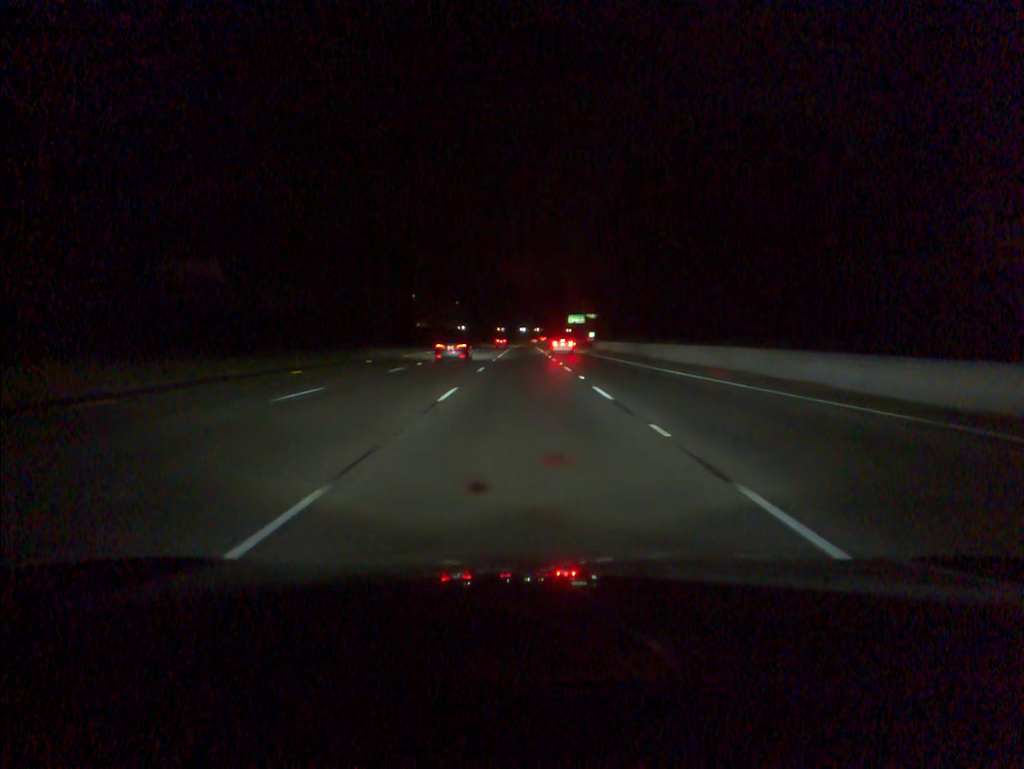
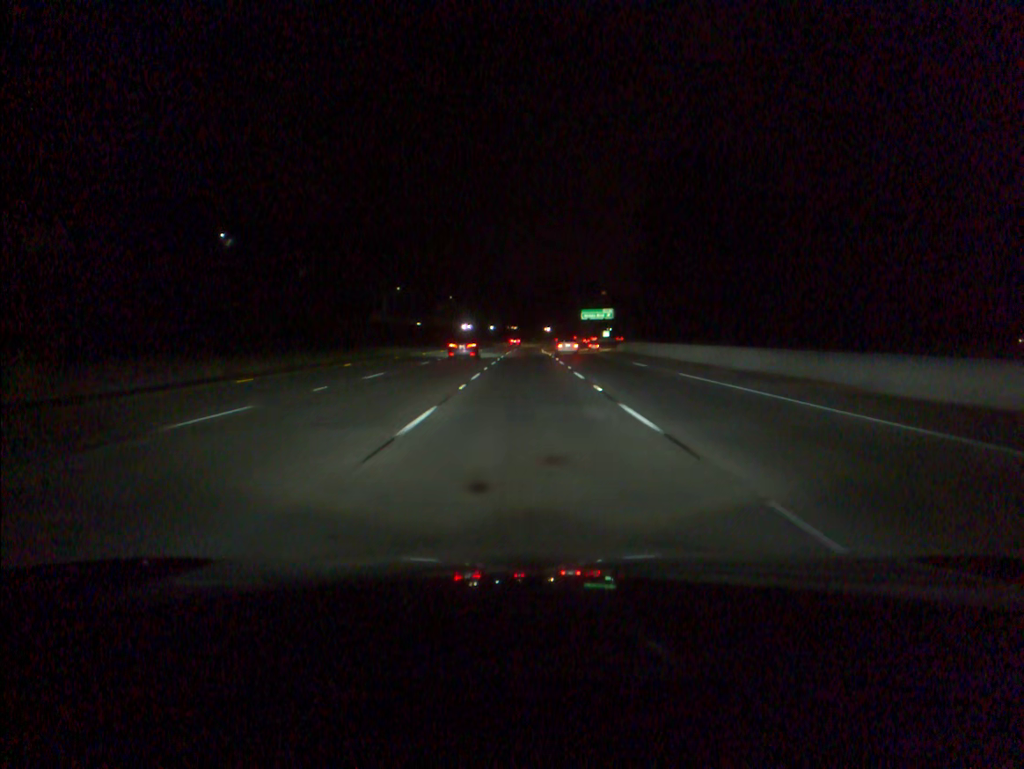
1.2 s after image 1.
(-0.1, +35.1) m; 0°
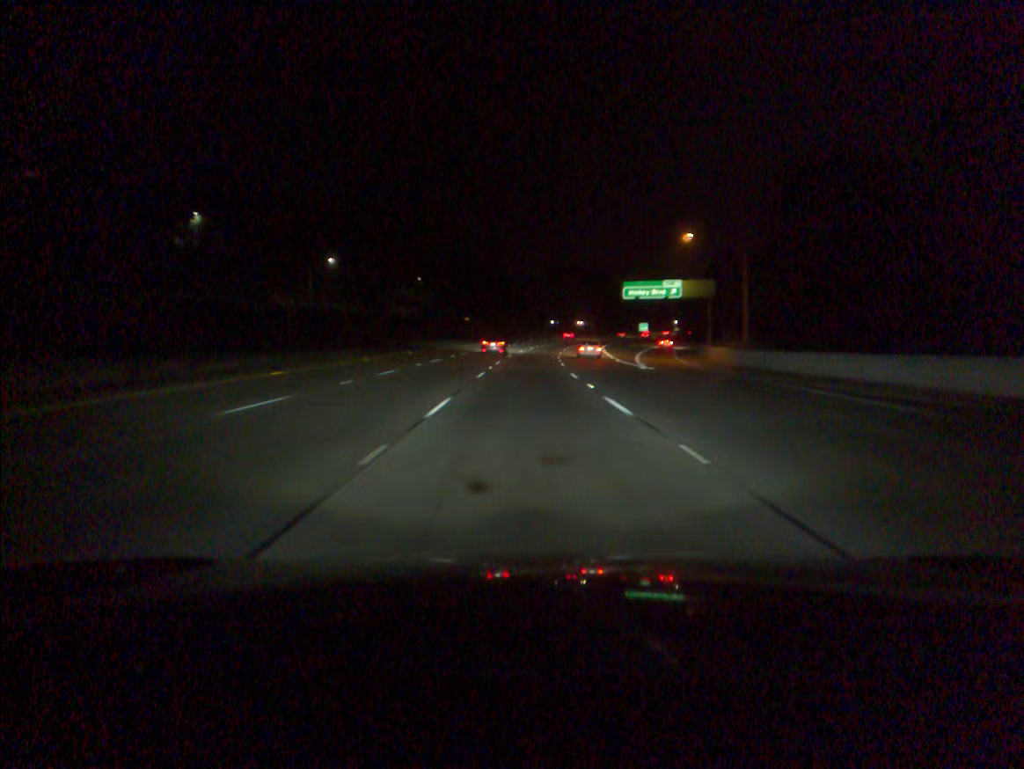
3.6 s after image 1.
(+0.1, +70.1) m; 0°
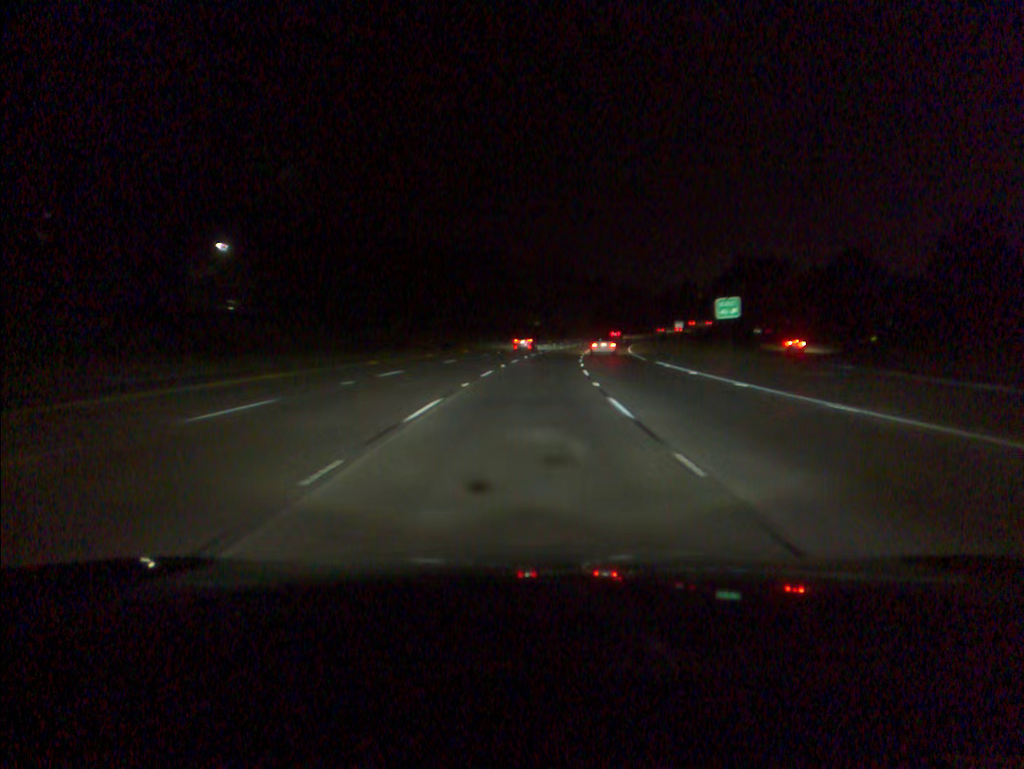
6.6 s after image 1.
(+2.9, +88.1) m; +6°
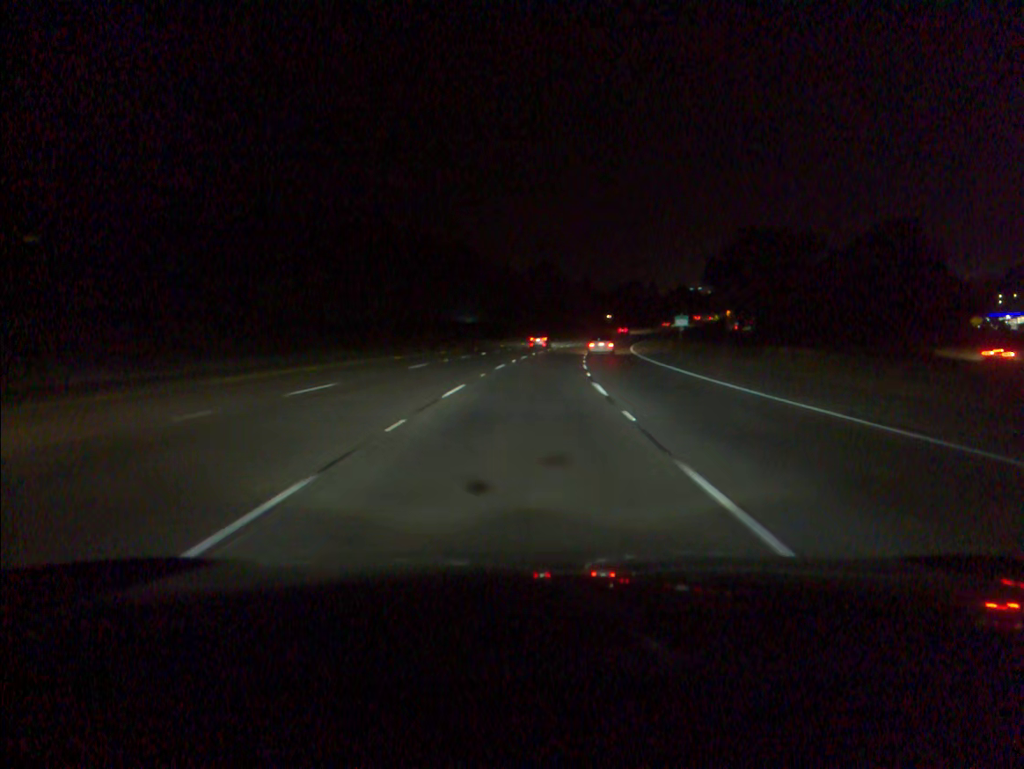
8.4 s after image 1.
(+2.1, +53.1) m; +5°
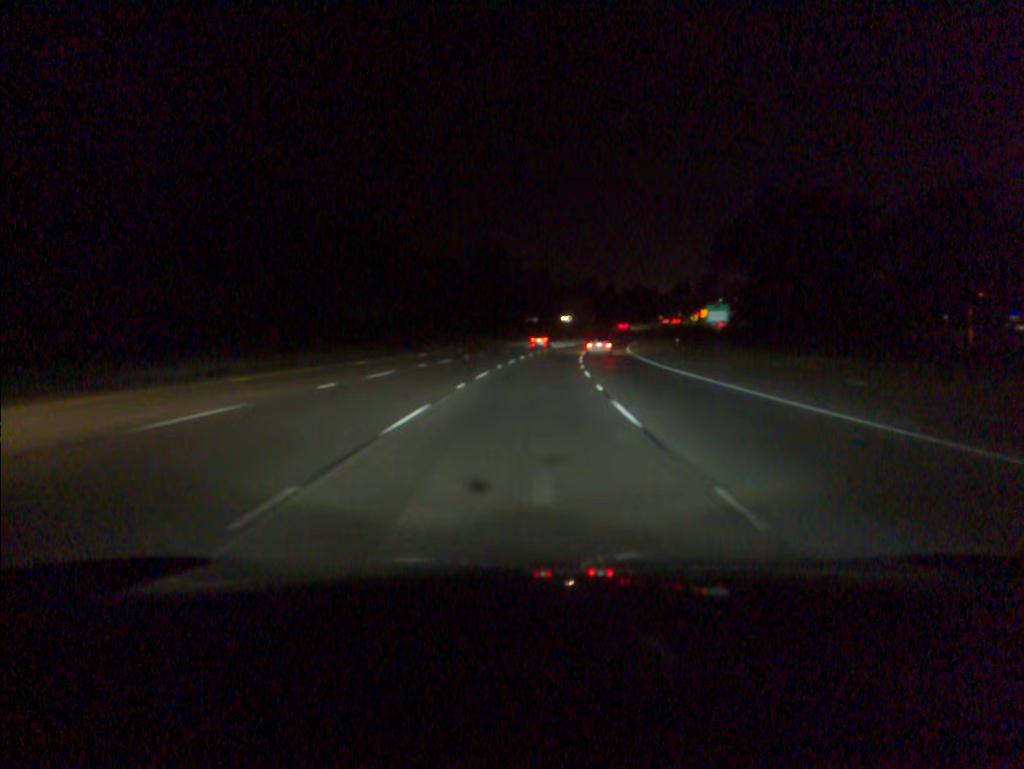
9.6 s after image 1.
(+1.0, +35.5) m; +4°
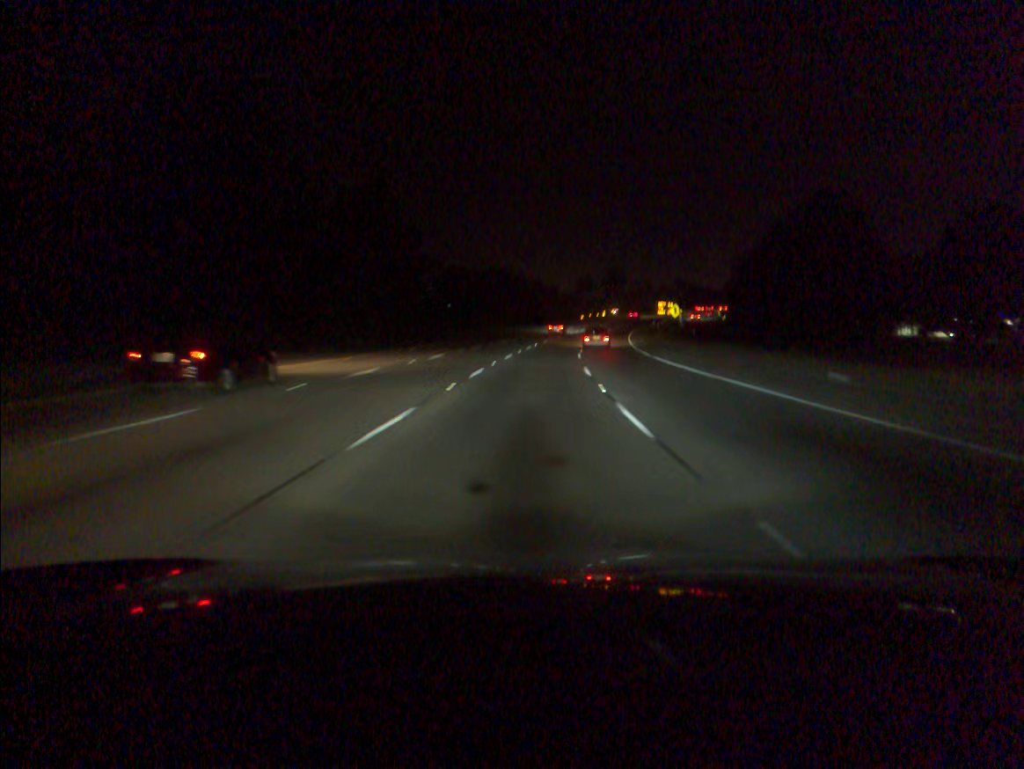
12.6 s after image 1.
(+6.4, +88.4) m; +8°
